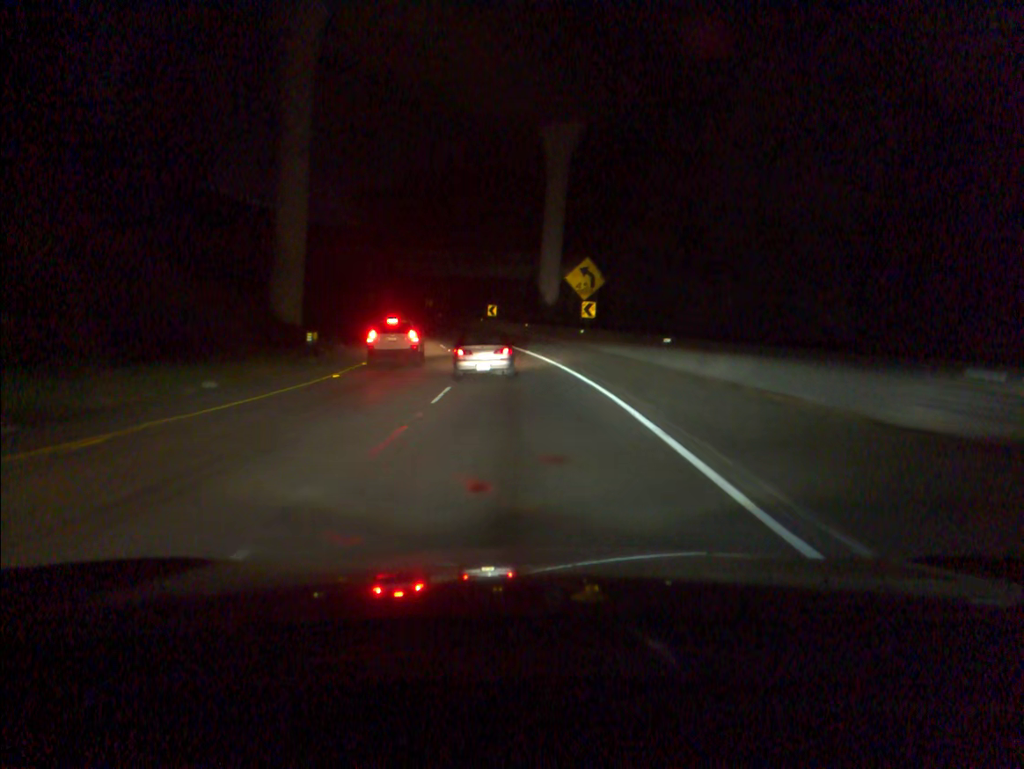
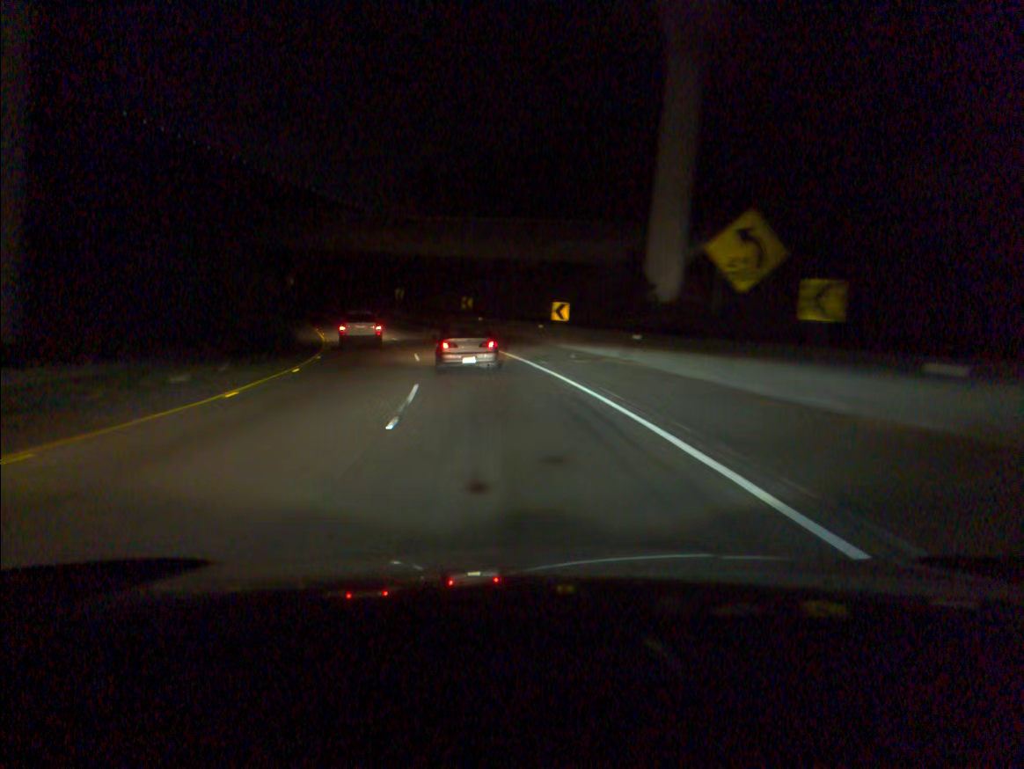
(-1.1, +30.5) m; -5°
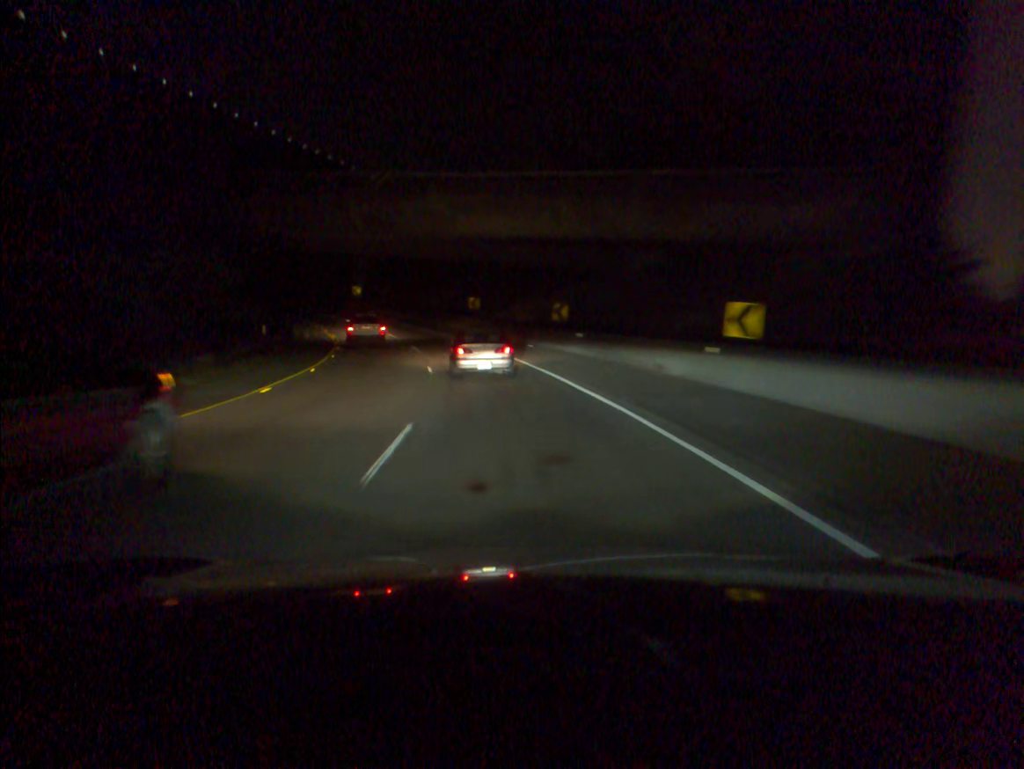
(-1.3, +20.2) m; -7°
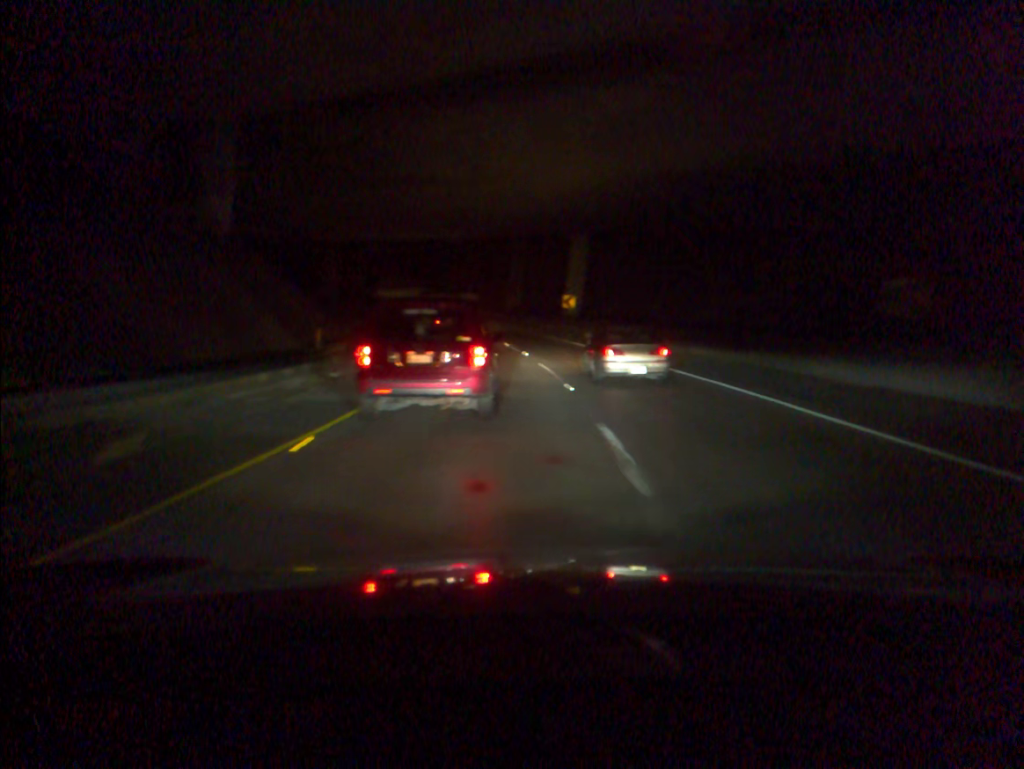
(-6.7, +43.5) m; -16°
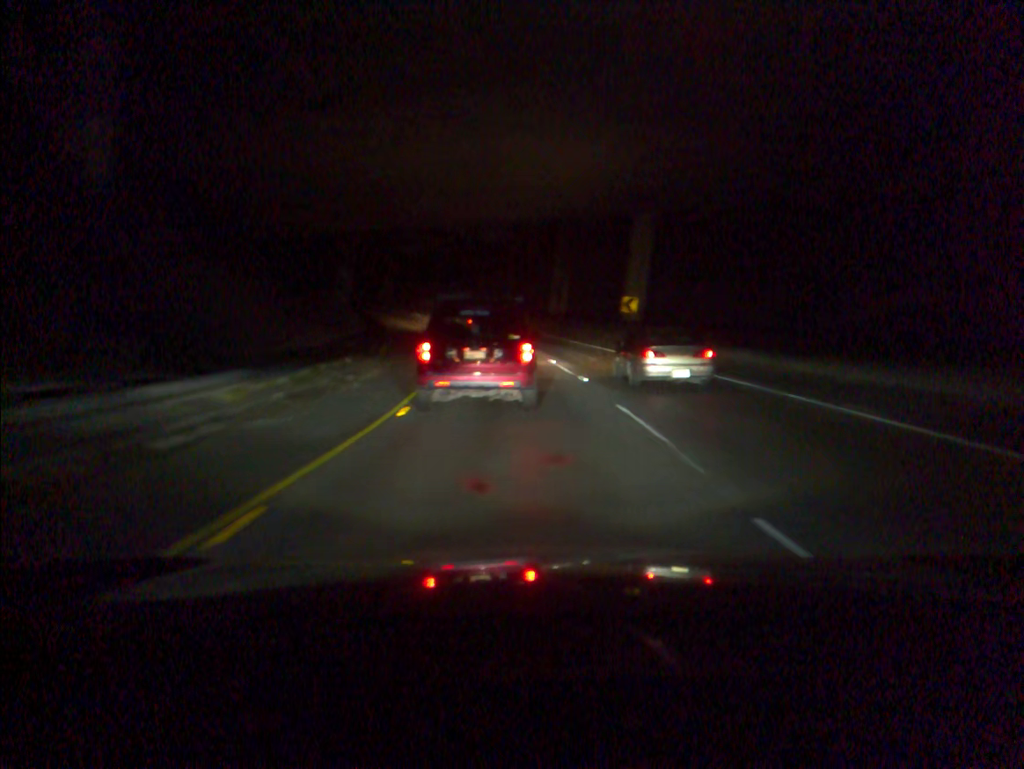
(-0.3, +12.0) m; -3°
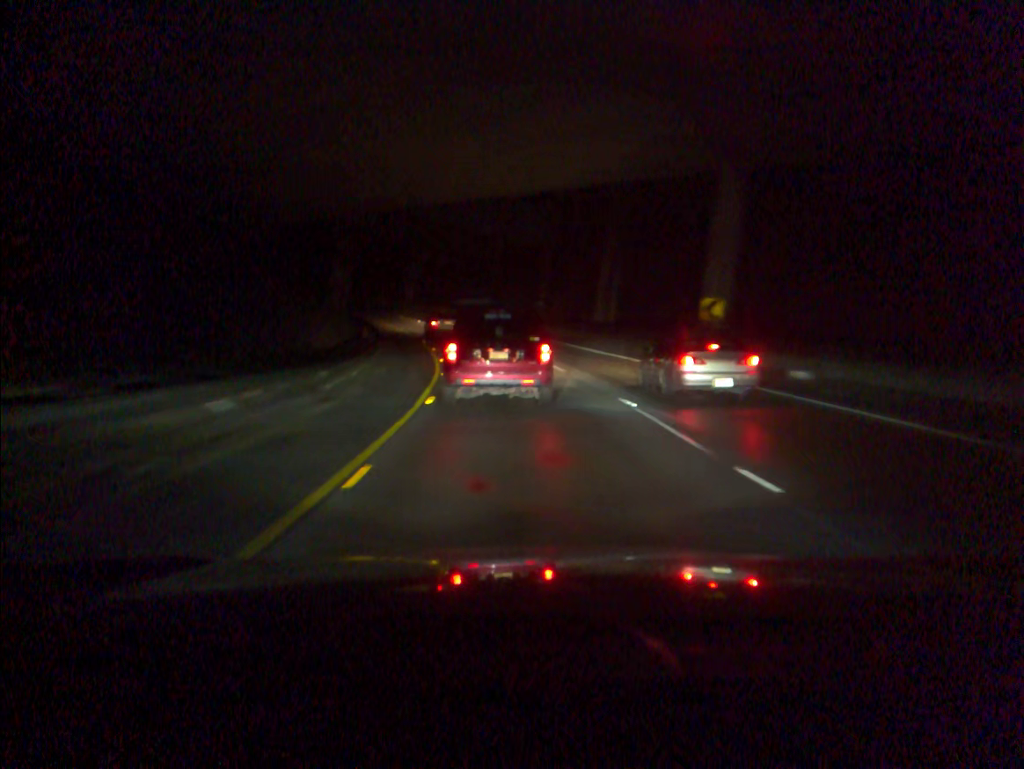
(-0.3, +12.2) m; -2°
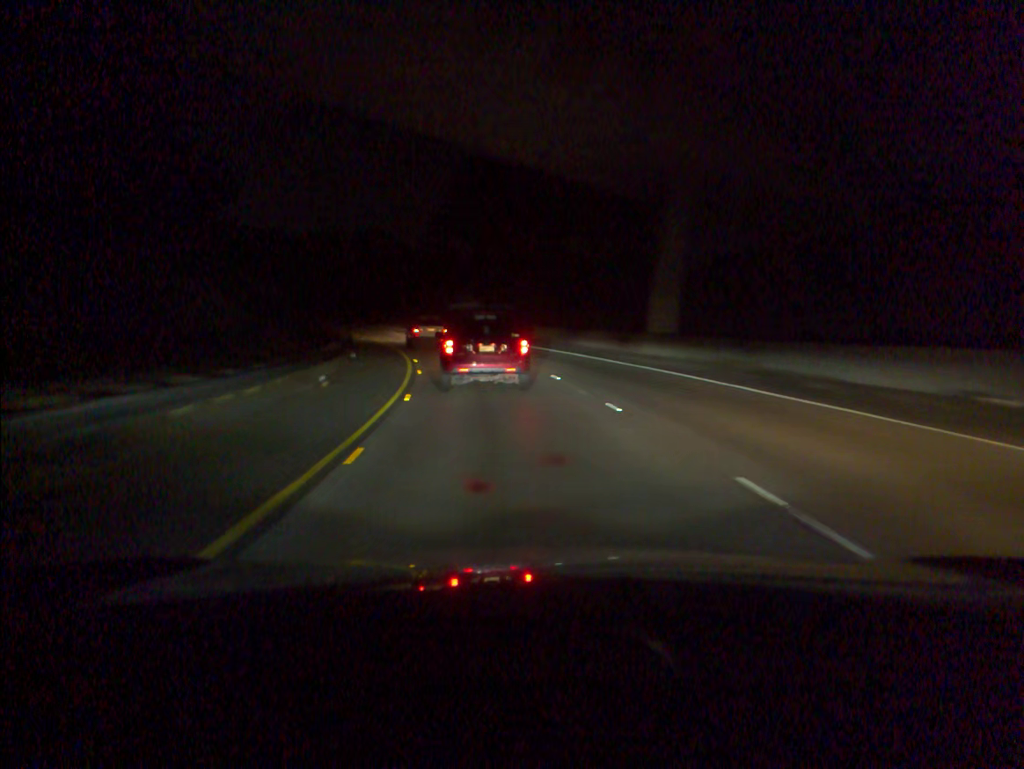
(-8.4, +62.8) m; -17°
